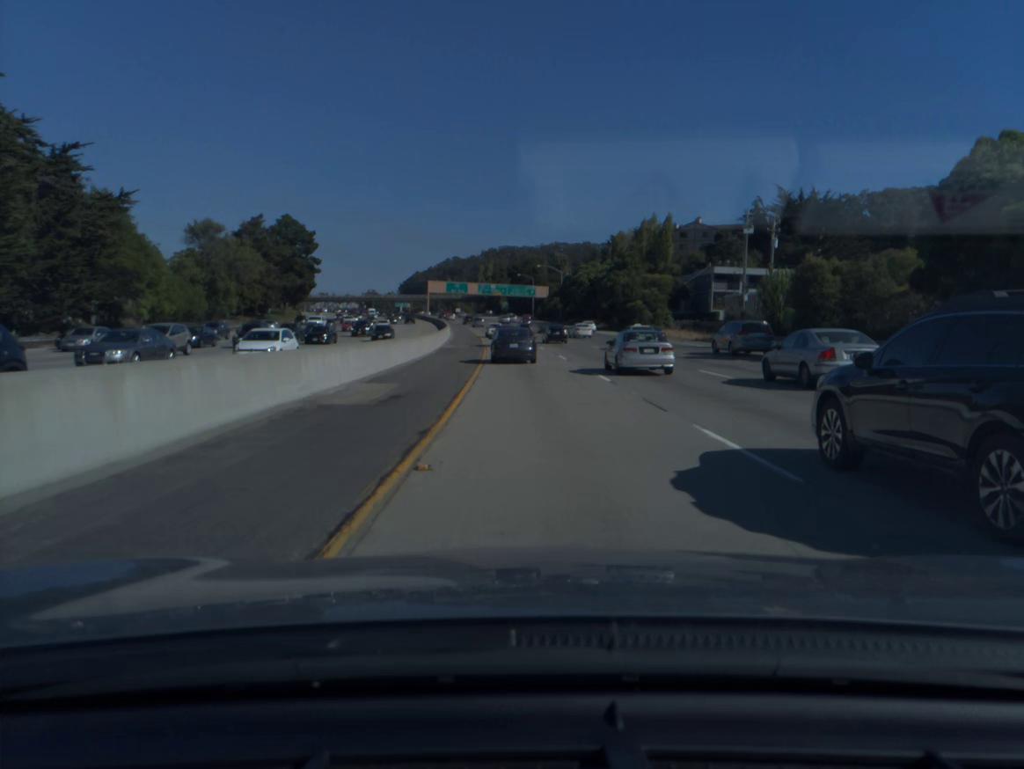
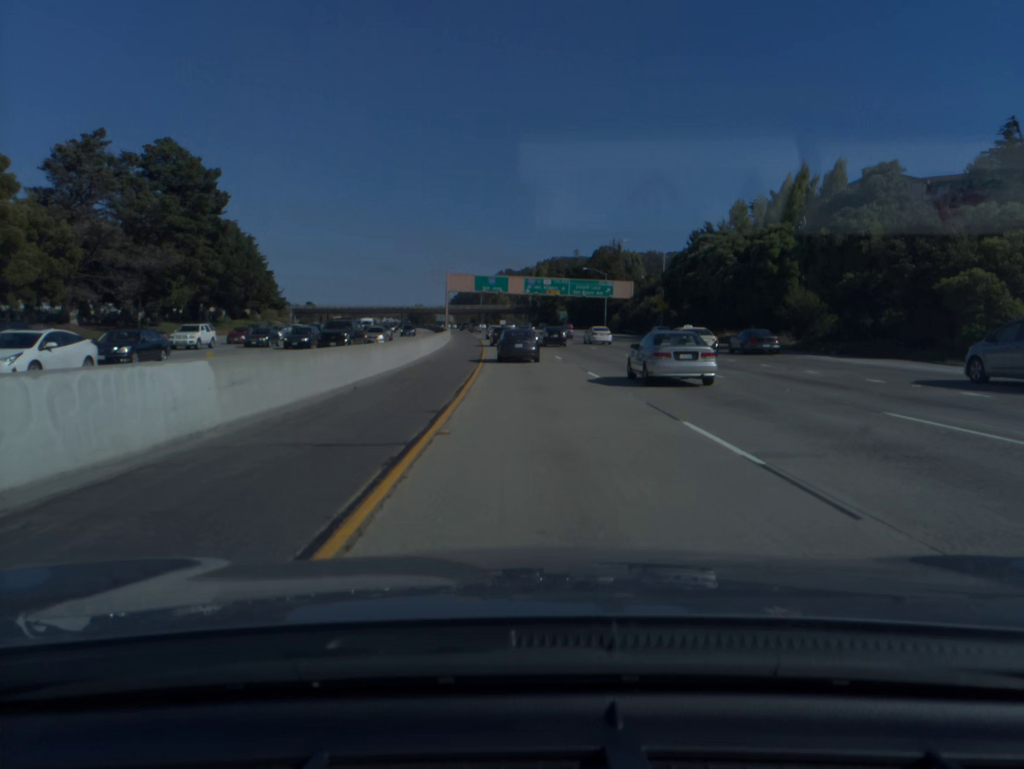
(-2.5, +70.1) m; -4°
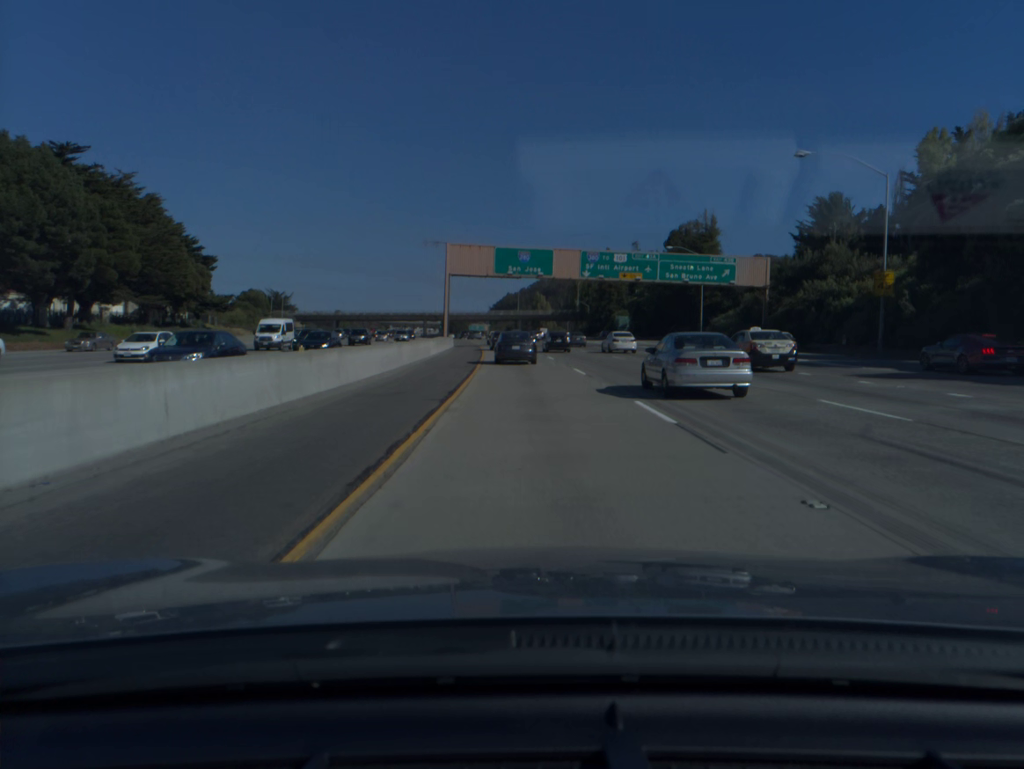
(-1.3, +53.2) m; -3°
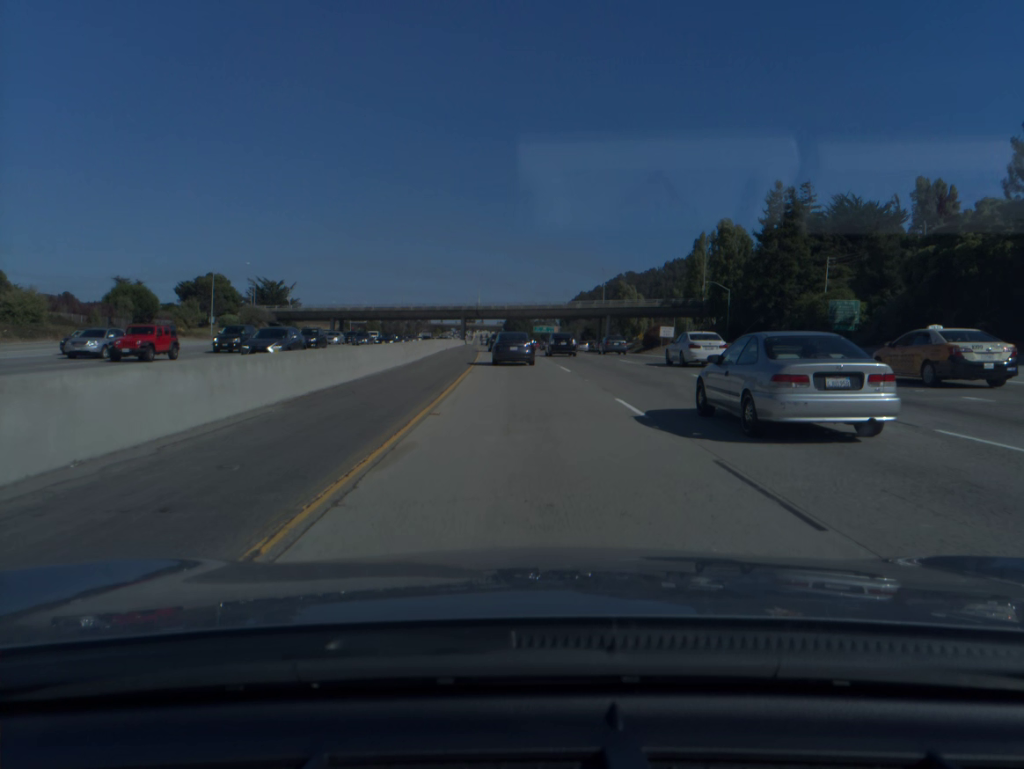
(-3.9, +89.8) m; -5°
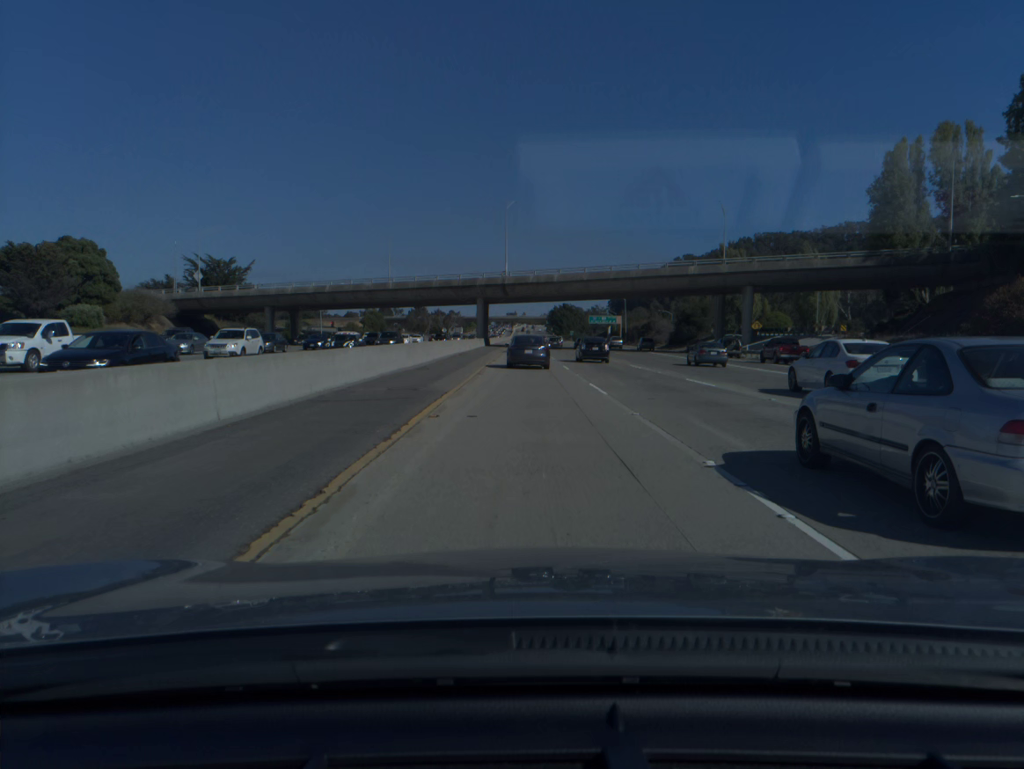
(-2.5, +73.0) m; -3°
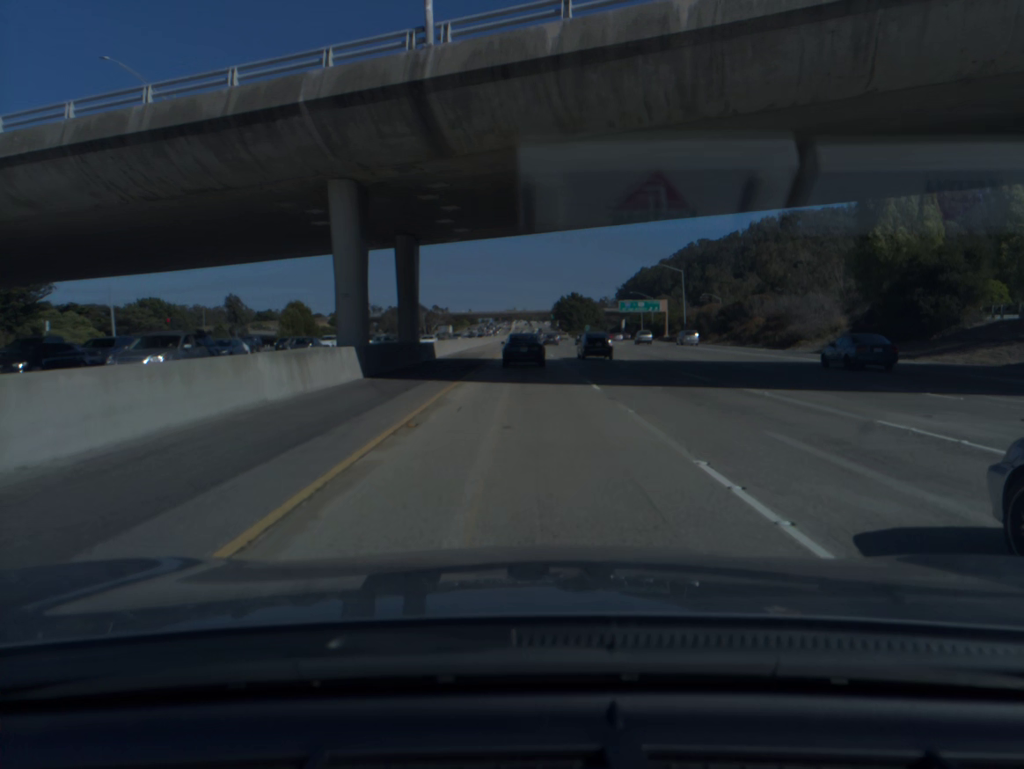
(-0.2, +74.4) m; 0°
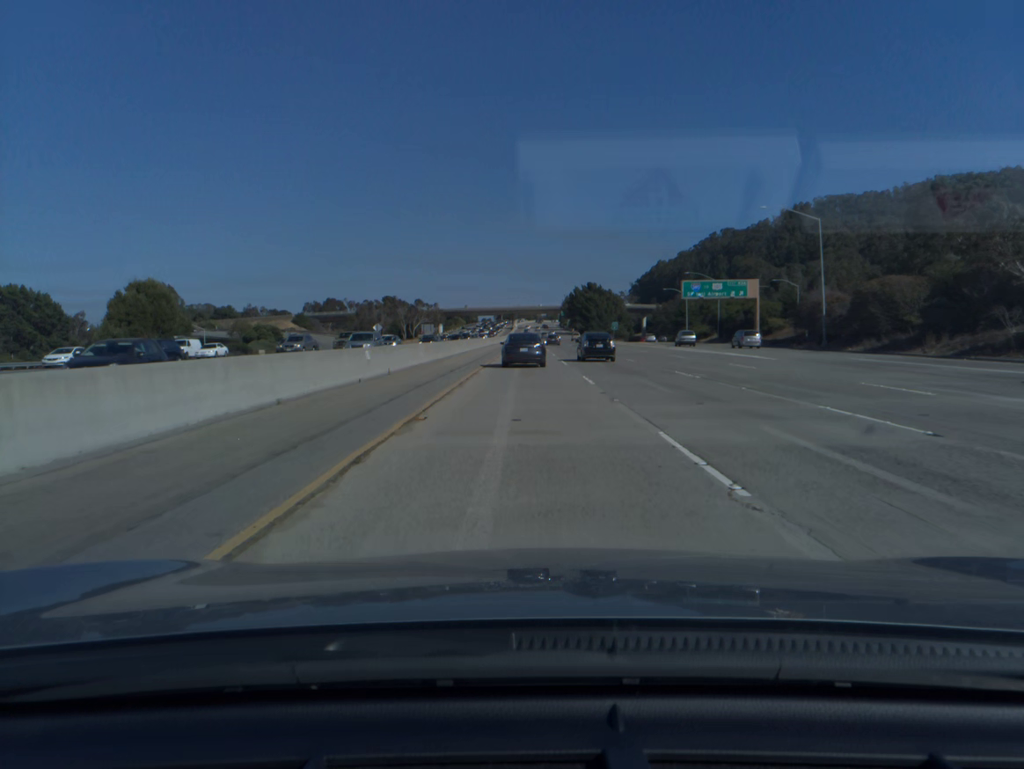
(-0.1, +56.8) m; 0°
